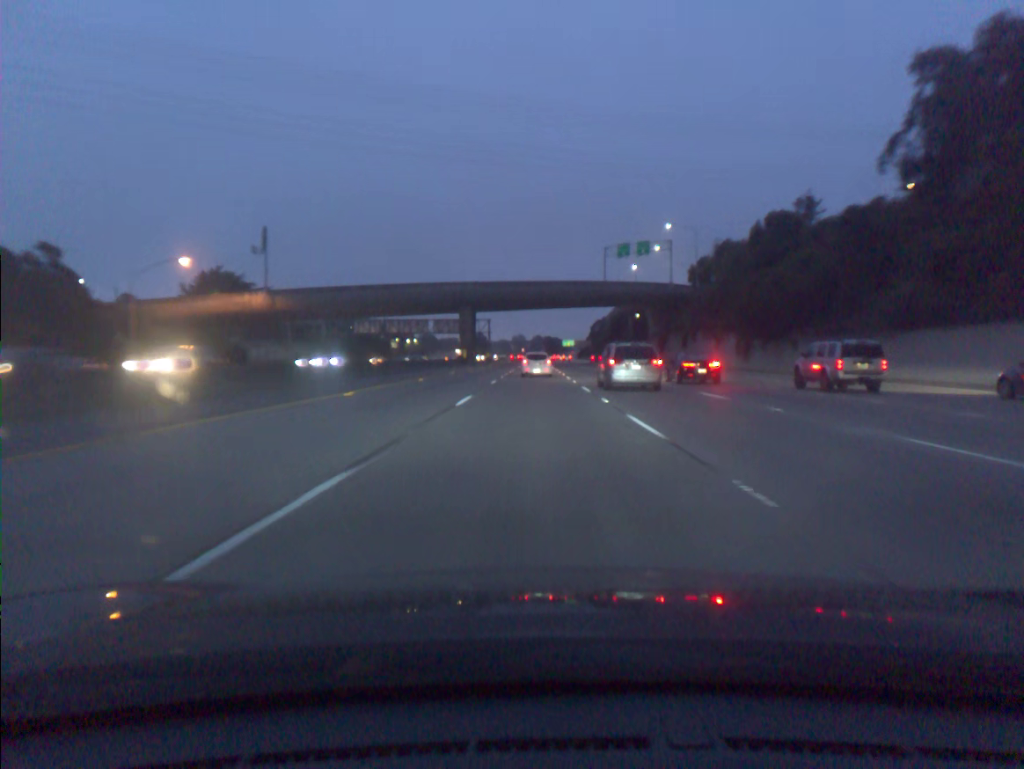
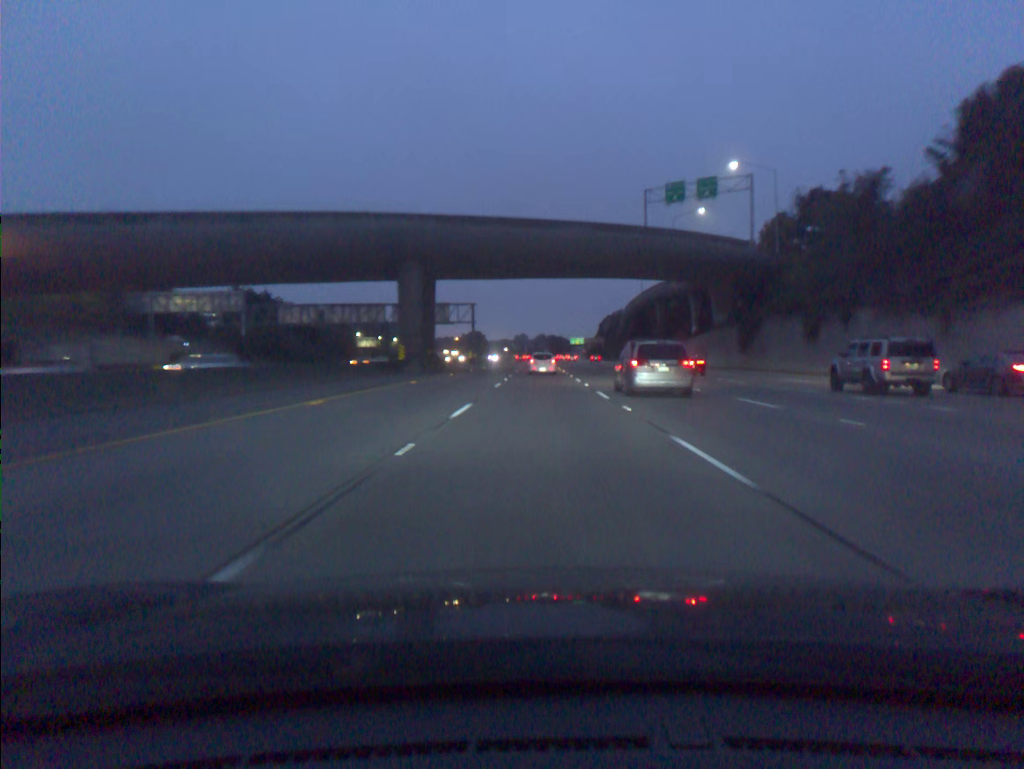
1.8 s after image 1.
(-0.2, +47.8) m; 0°
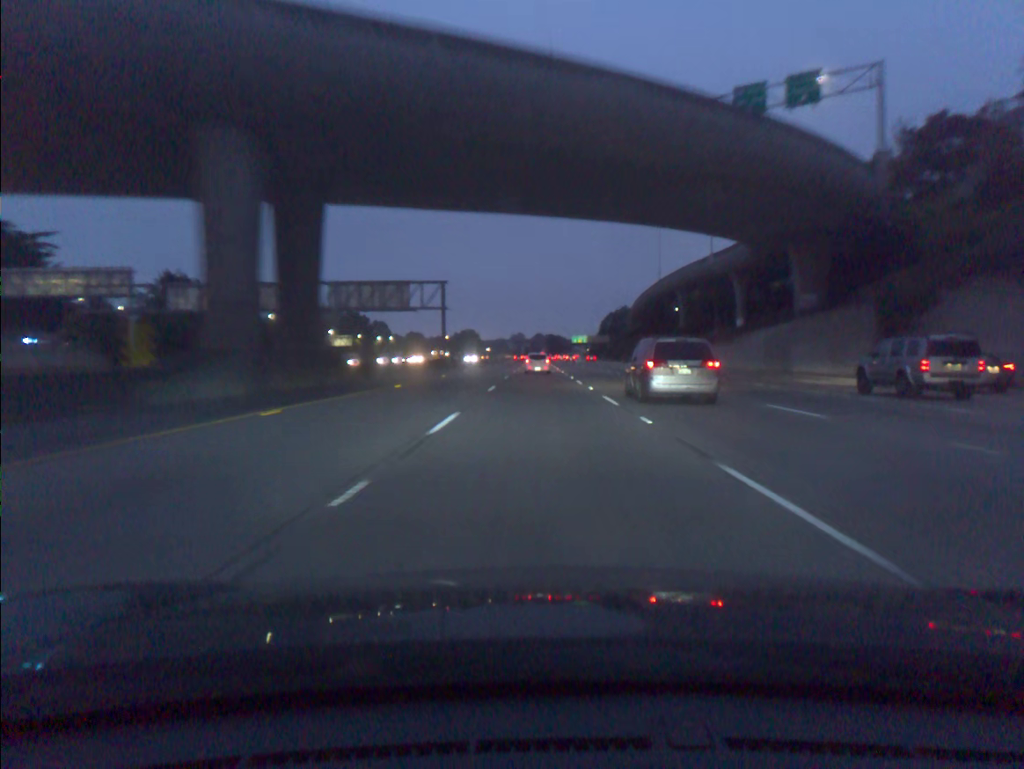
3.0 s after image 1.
(+0.1, +32.2) m; 0°
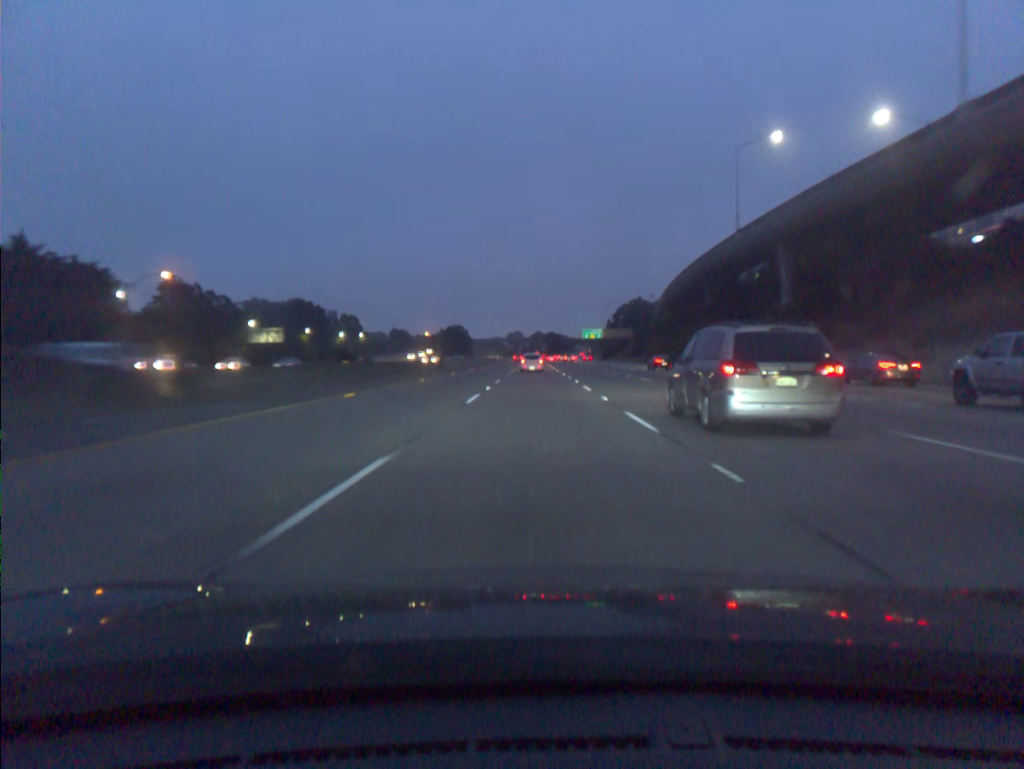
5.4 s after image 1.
(+0.1, +65.6) m; 0°
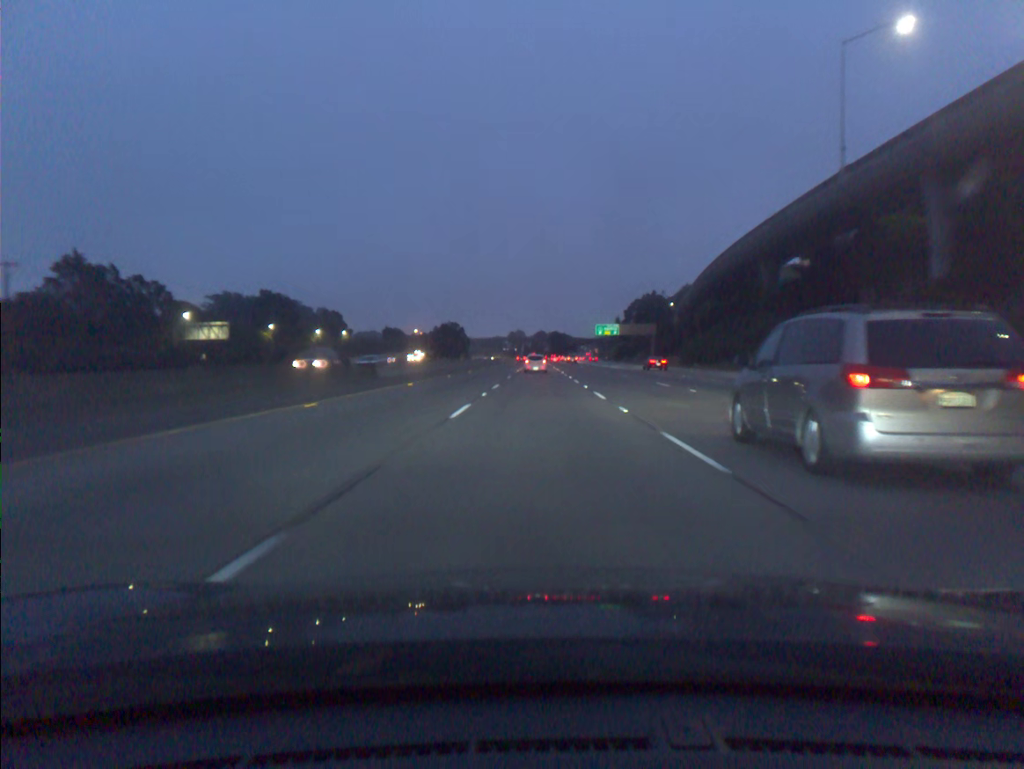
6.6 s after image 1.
(-0.1, +33.3) m; 0°
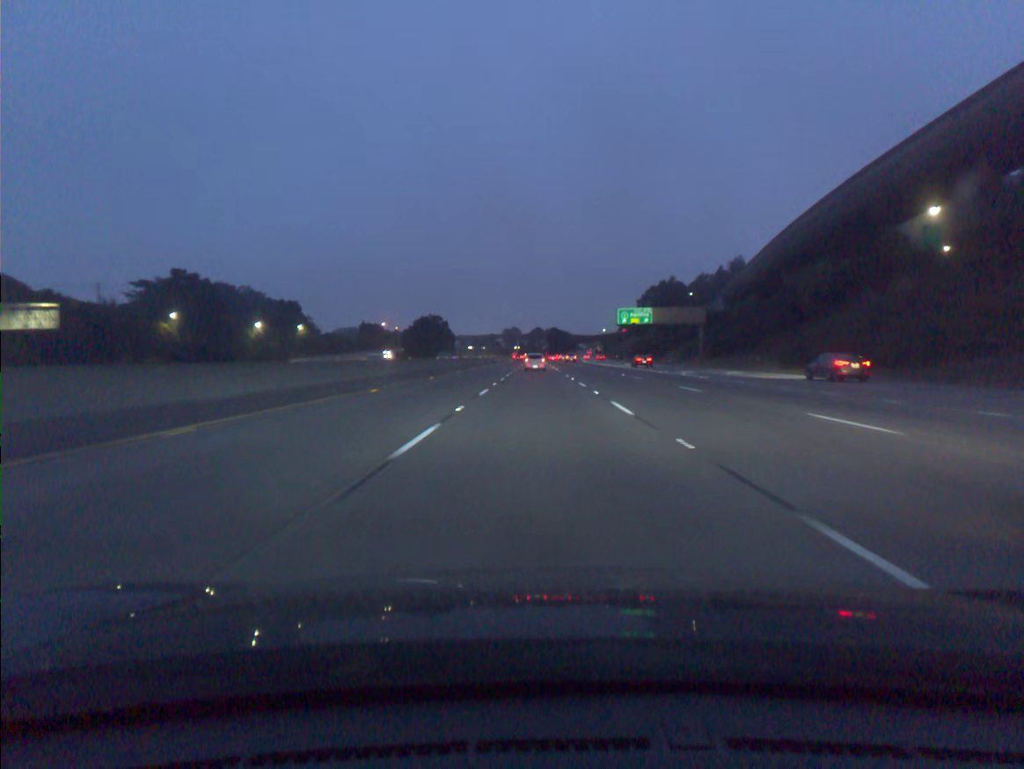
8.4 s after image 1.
(+0.1, +50.5) m; 0°
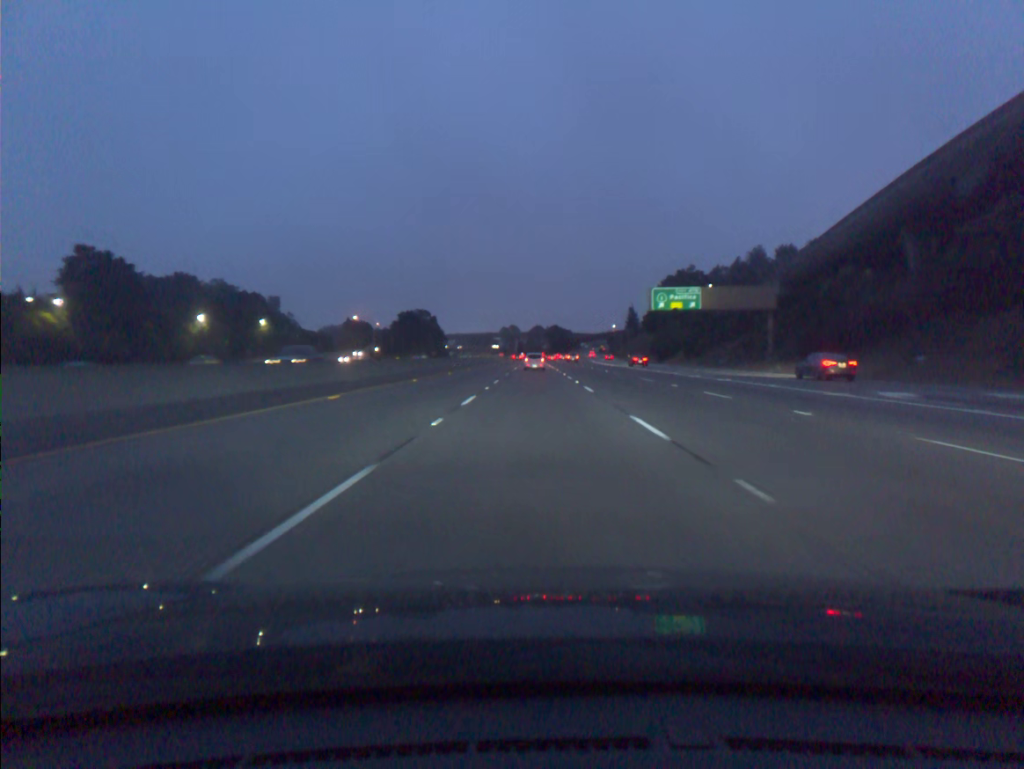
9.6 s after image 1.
(0.0, +34.0) m; 0°
